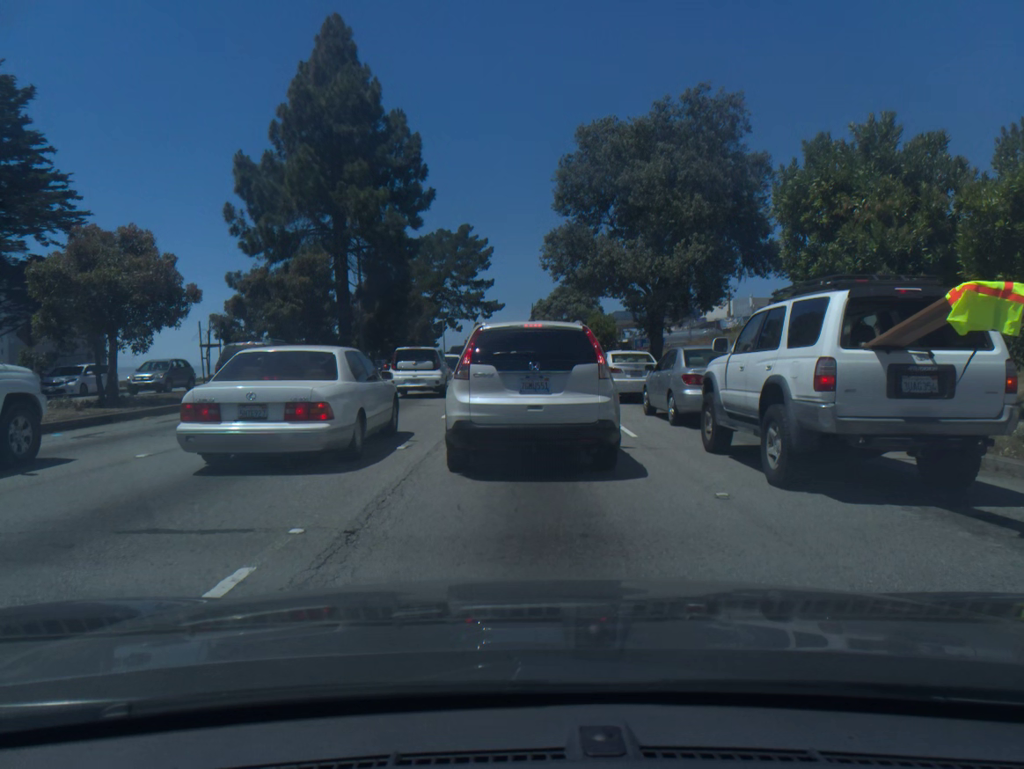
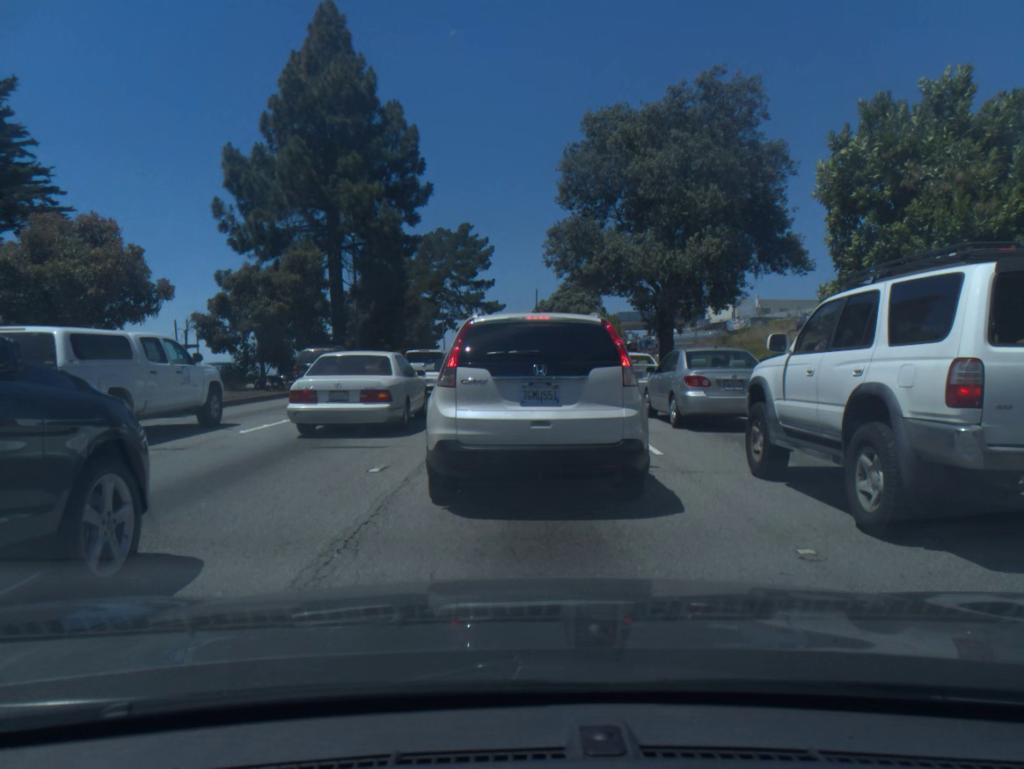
(0.0, +2.0) m; 0°
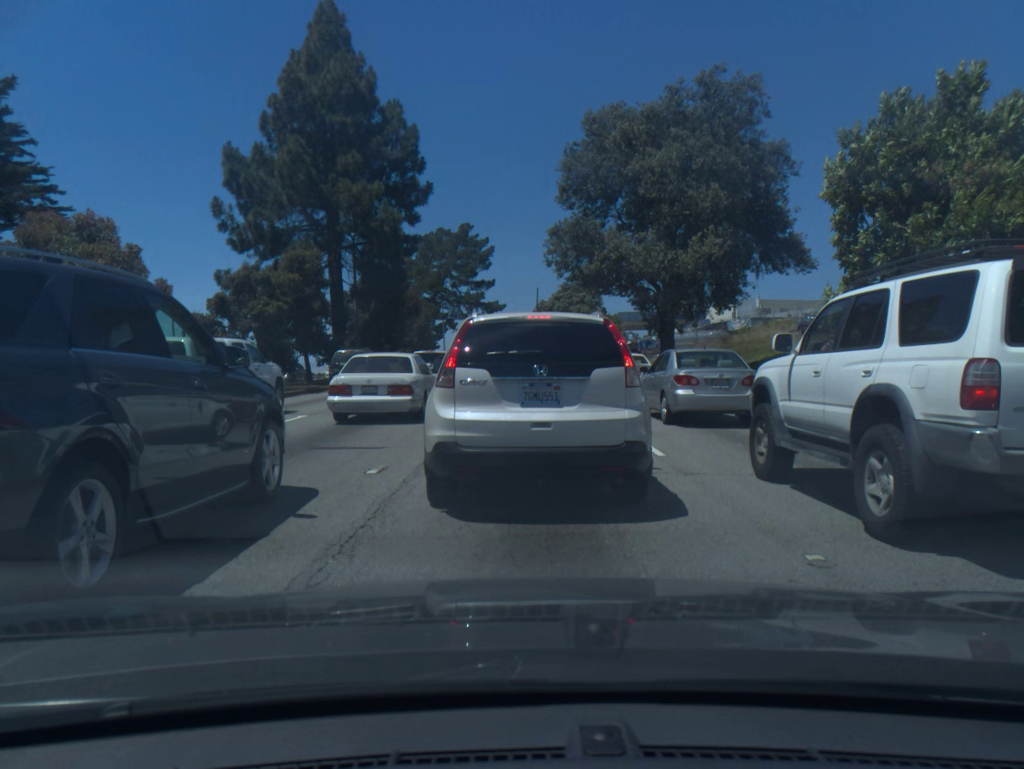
(0.0, +0.1) m; 0°
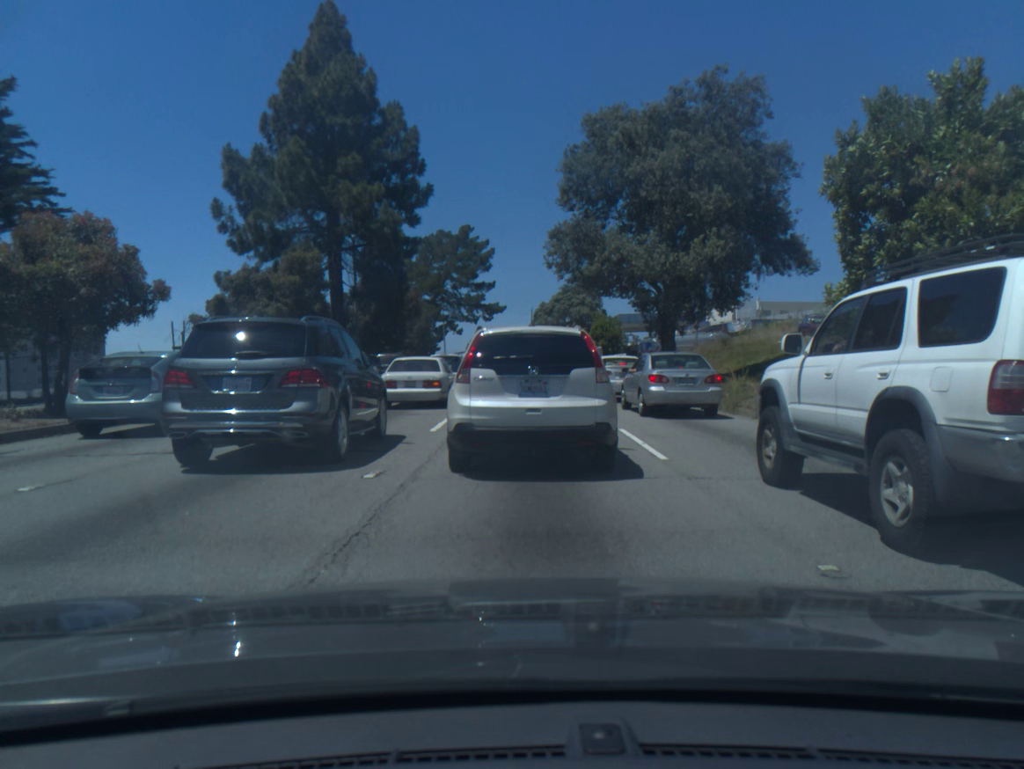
(-0.1, +0.2) m; 0°
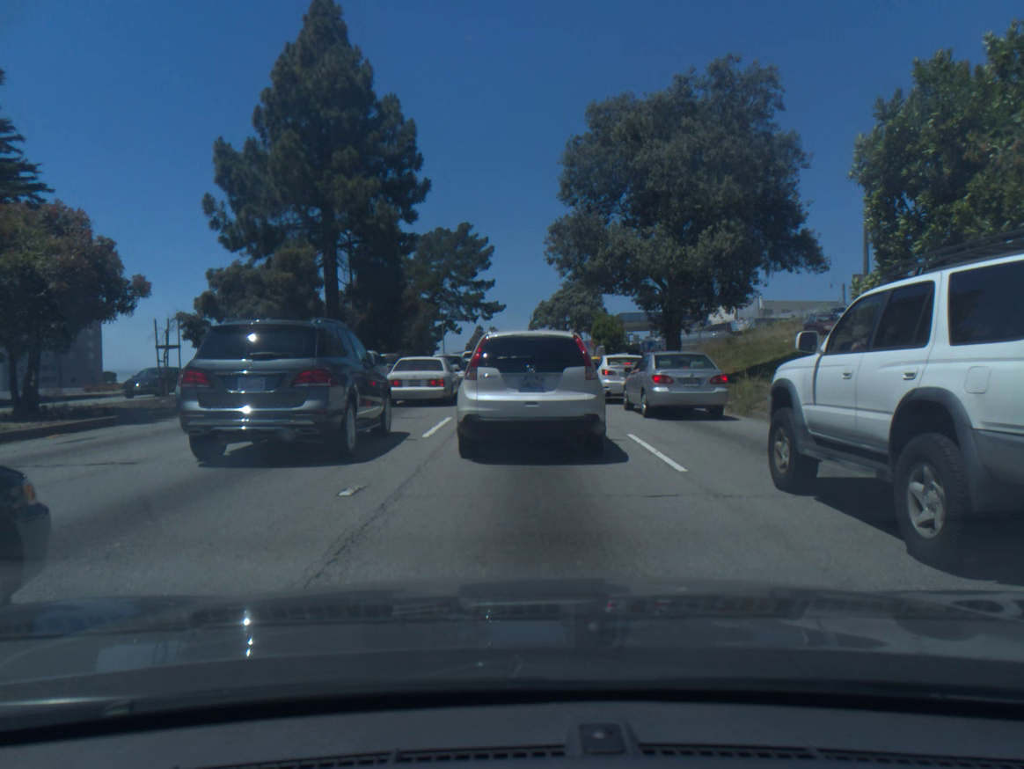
(0.0, +1.1) m; 0°
